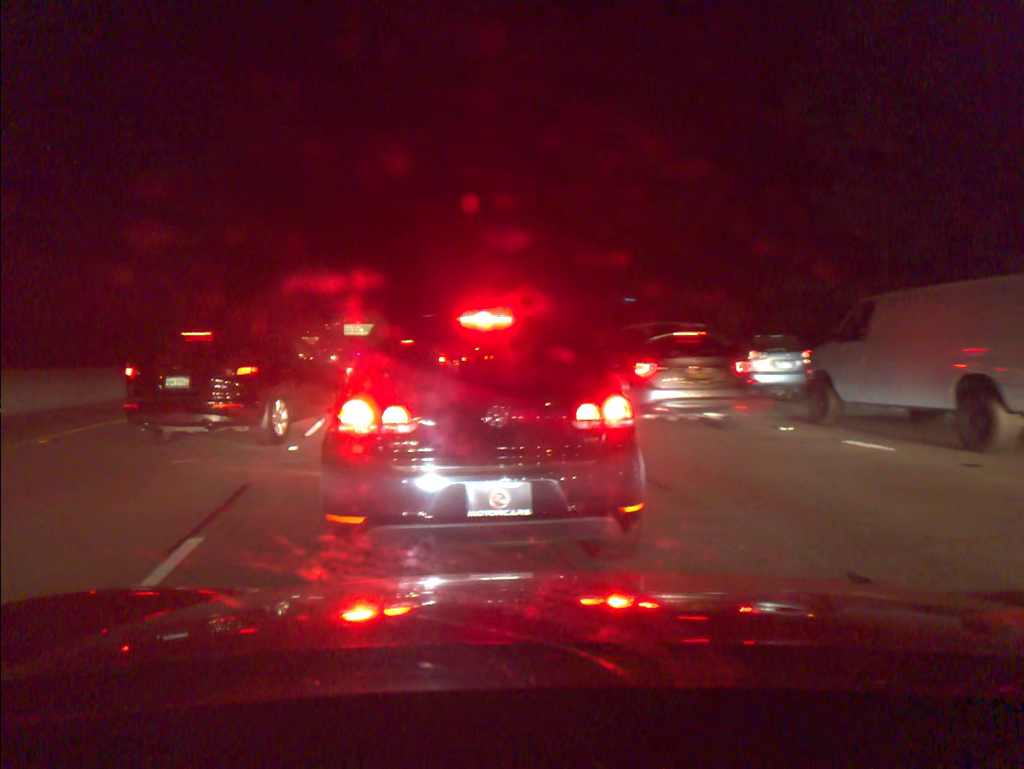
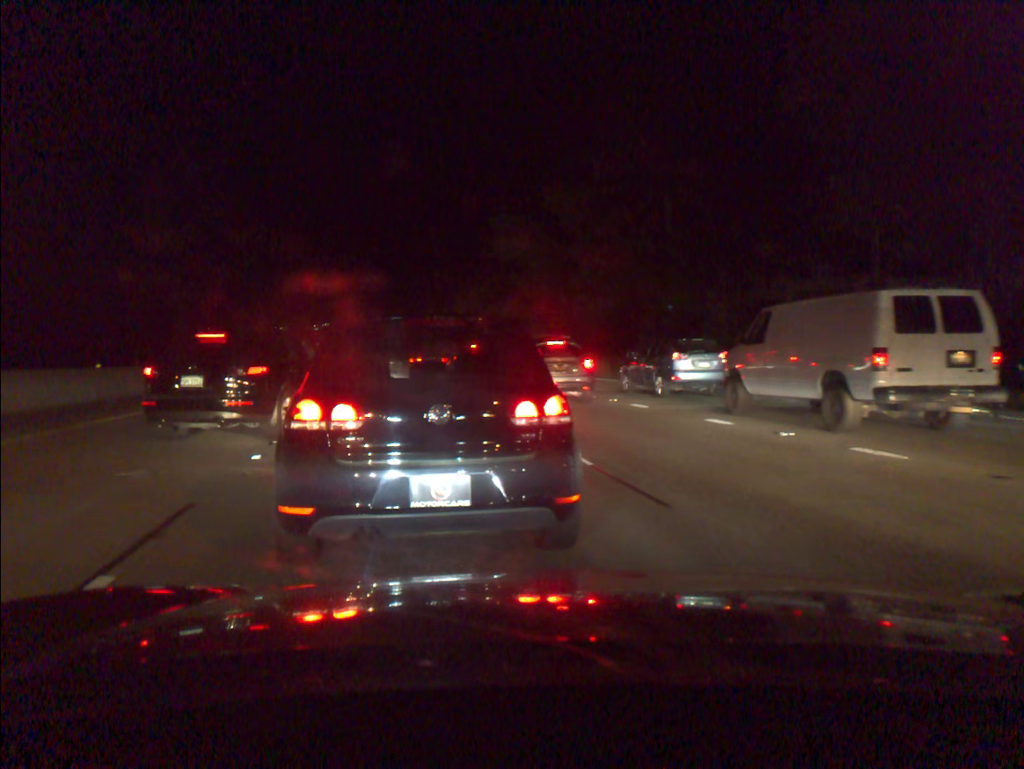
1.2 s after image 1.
(0.0, +0.9) m; +1°
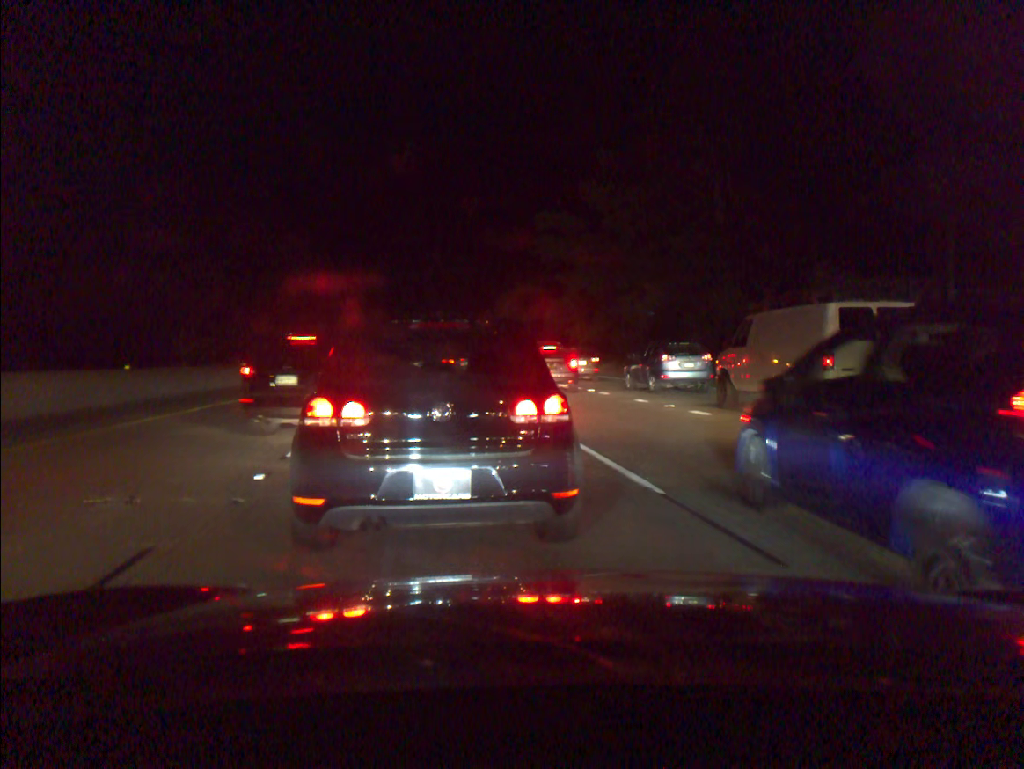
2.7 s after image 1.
(-0.2, +1.6) m; -3°
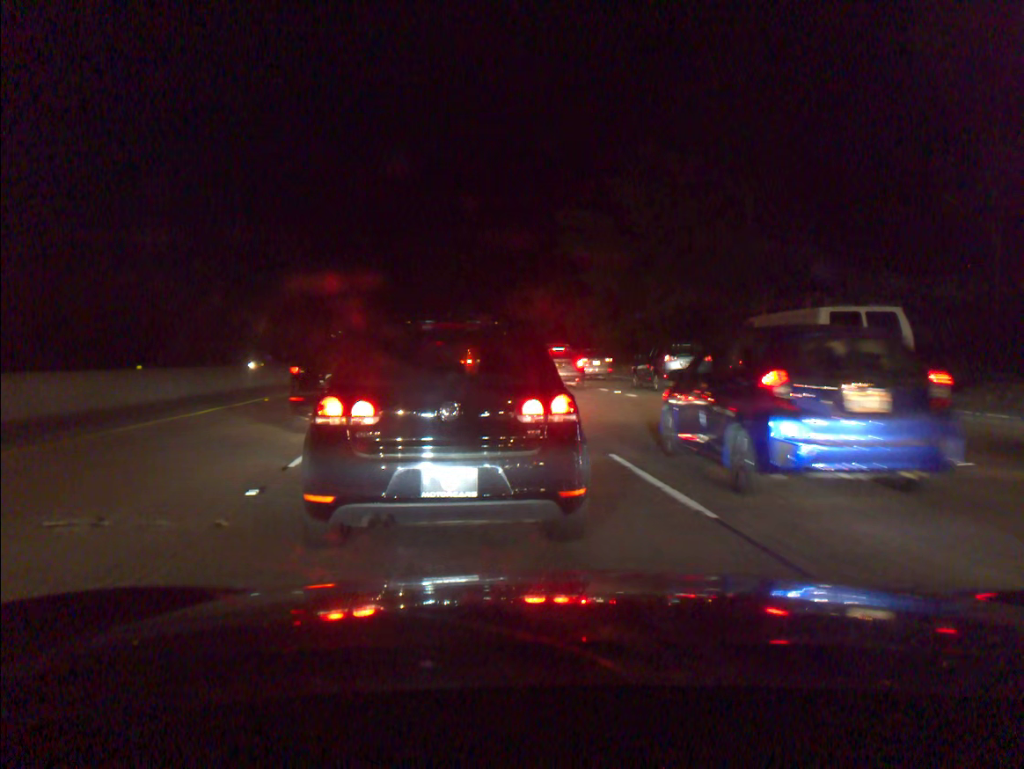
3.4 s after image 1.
(-0.1, +1.0) m; -2°
